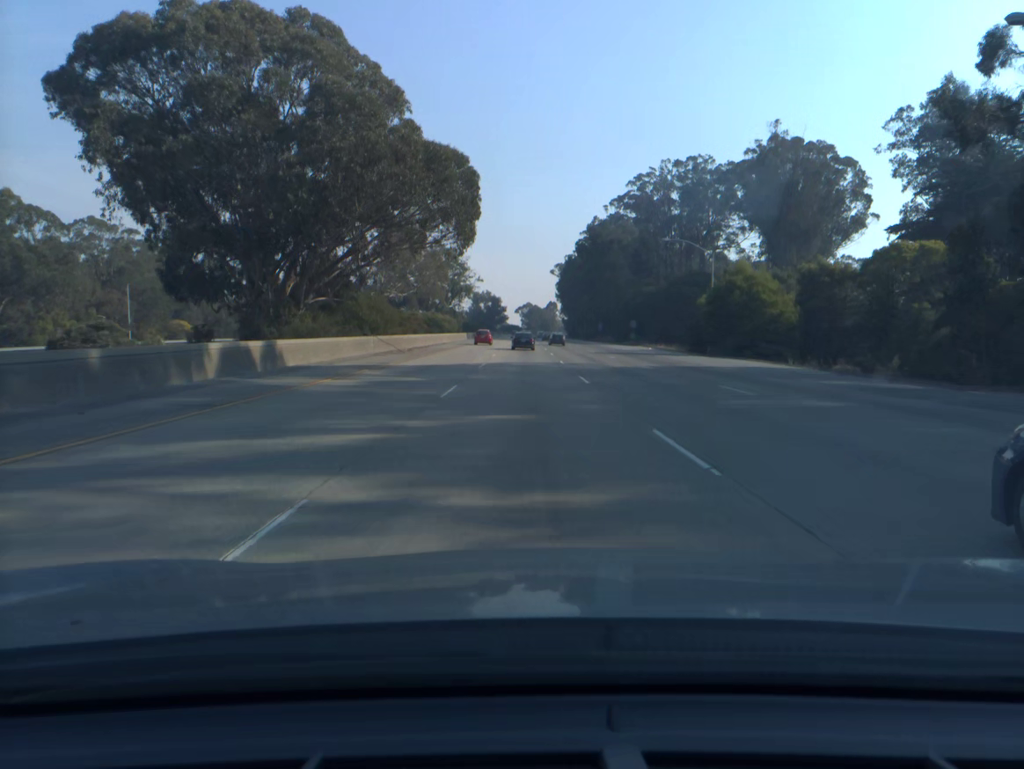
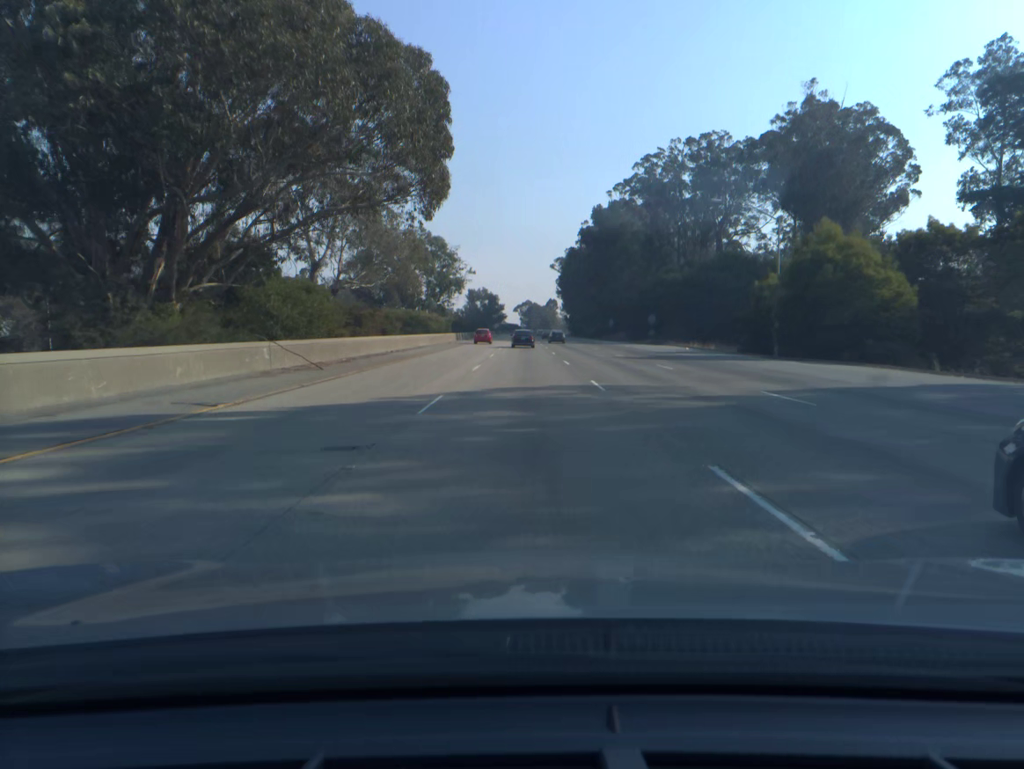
(0.0, +18.3) m; 0°
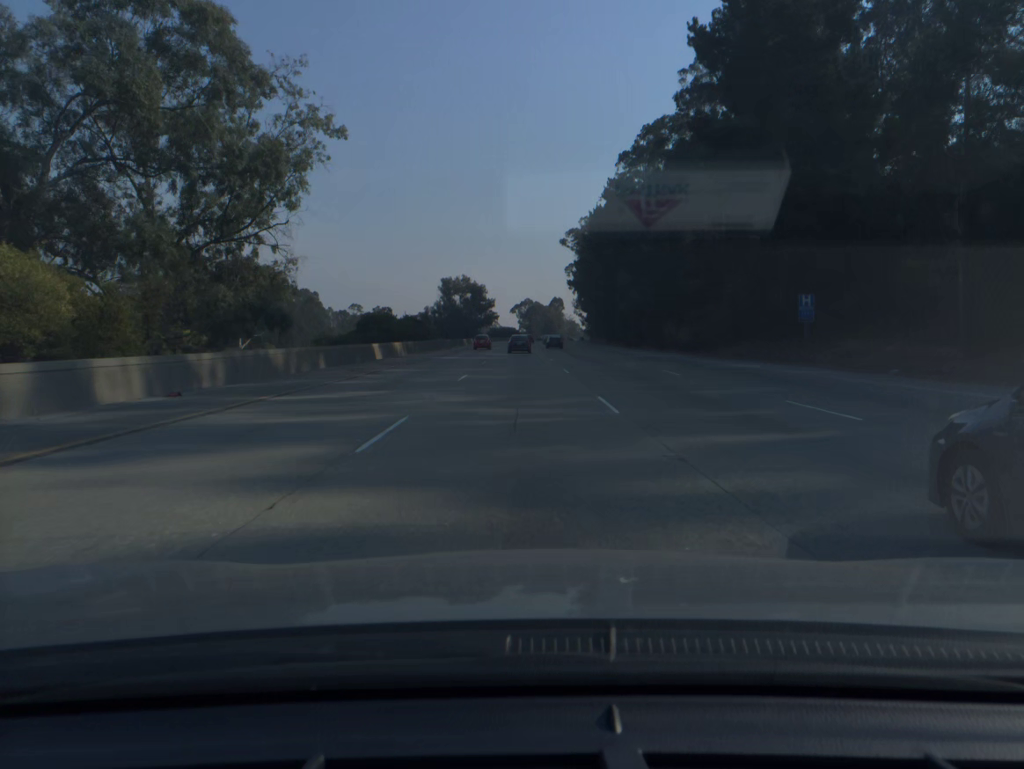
(+0.1, +92.0) m; 0°
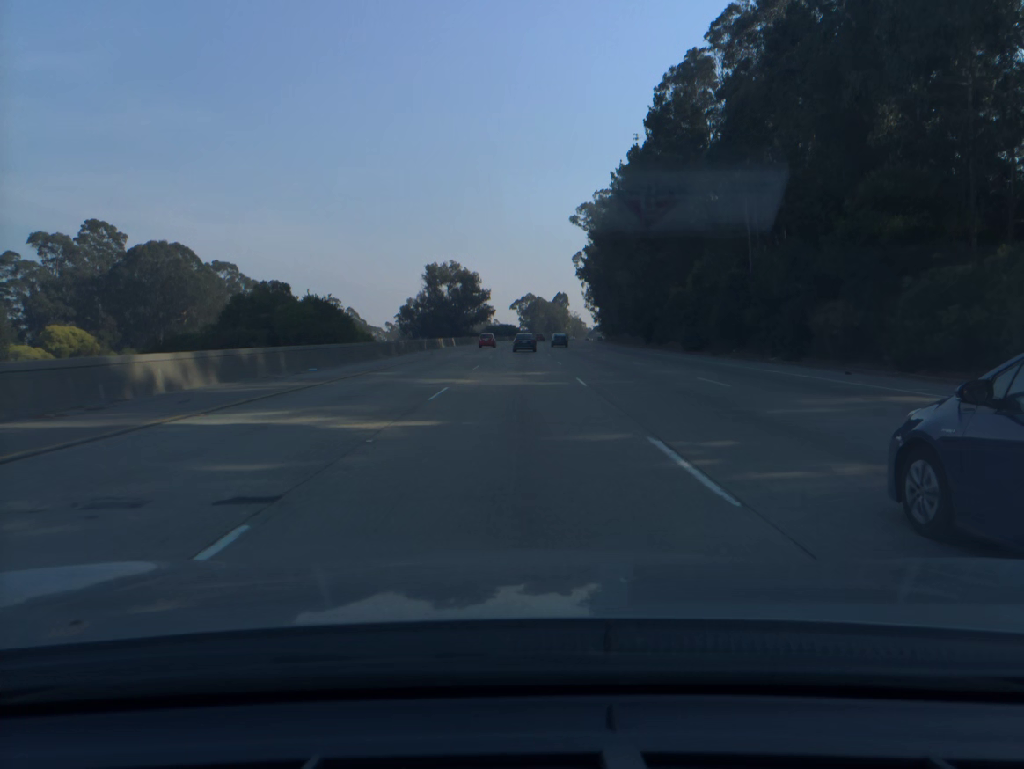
(0.0, +36.9) m; 0°
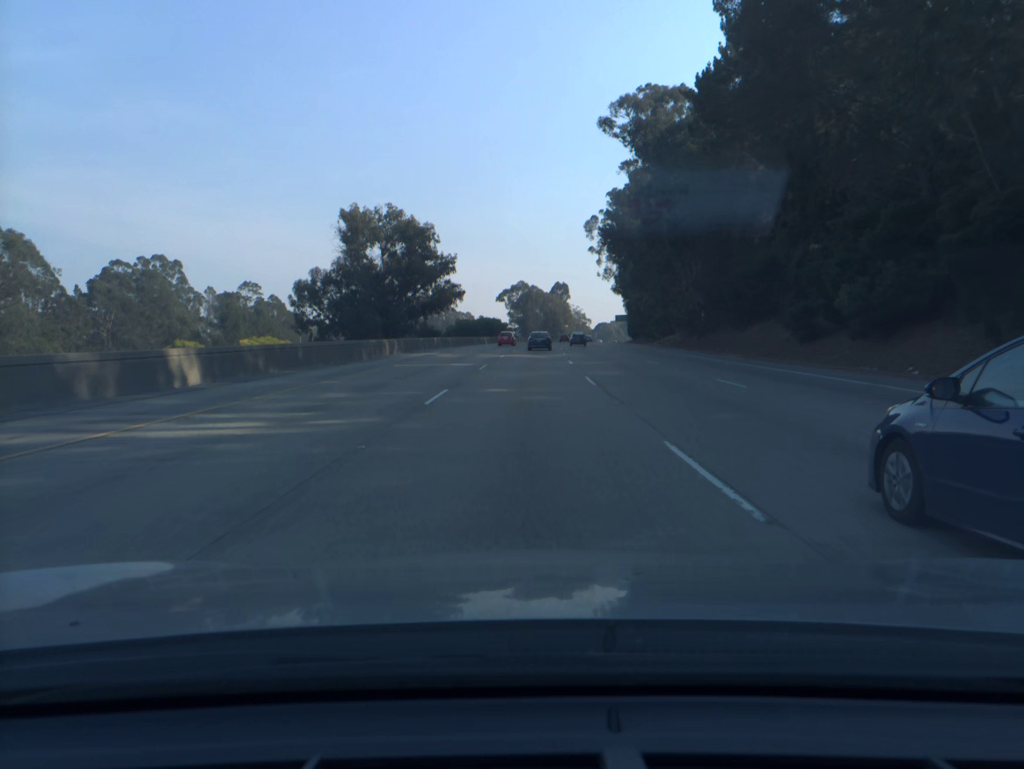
(+0.1, +73.6) m; +1°
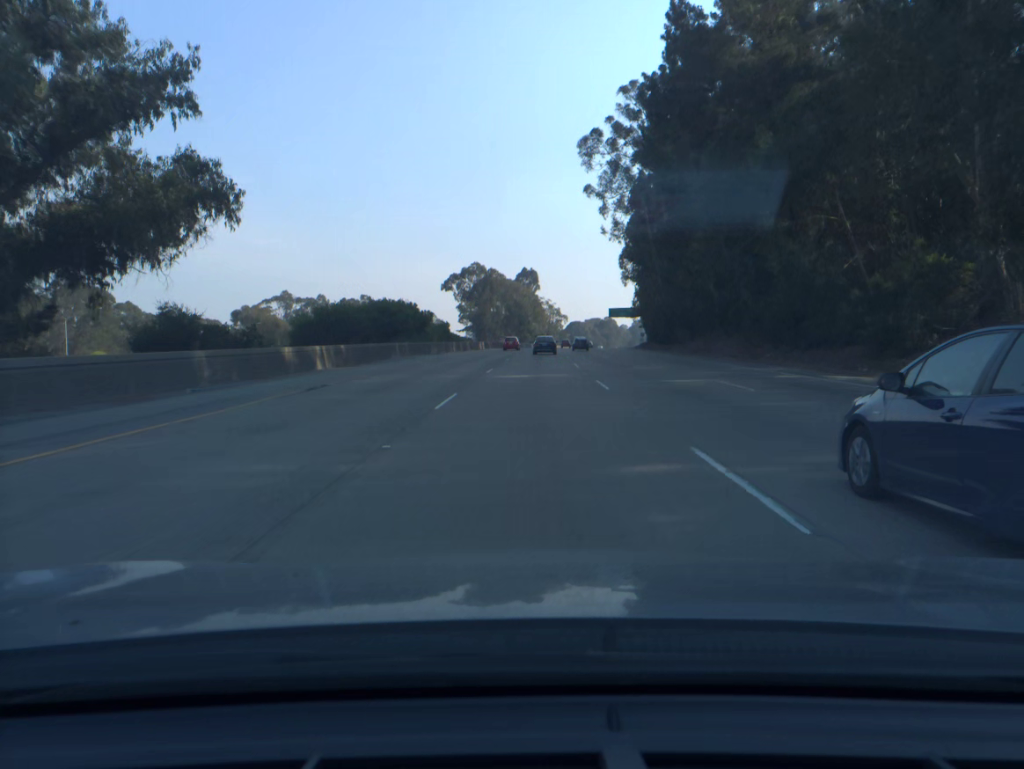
(+1.6, +73.2) m; +3°
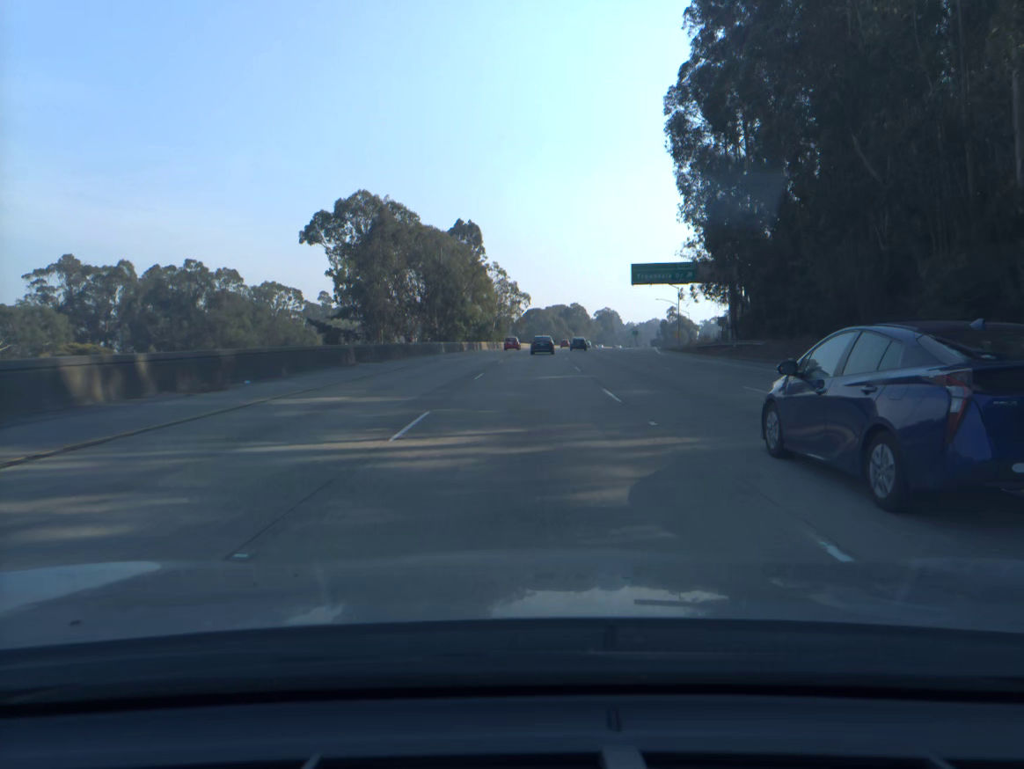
(+3.0, +91.4) m; +4°
